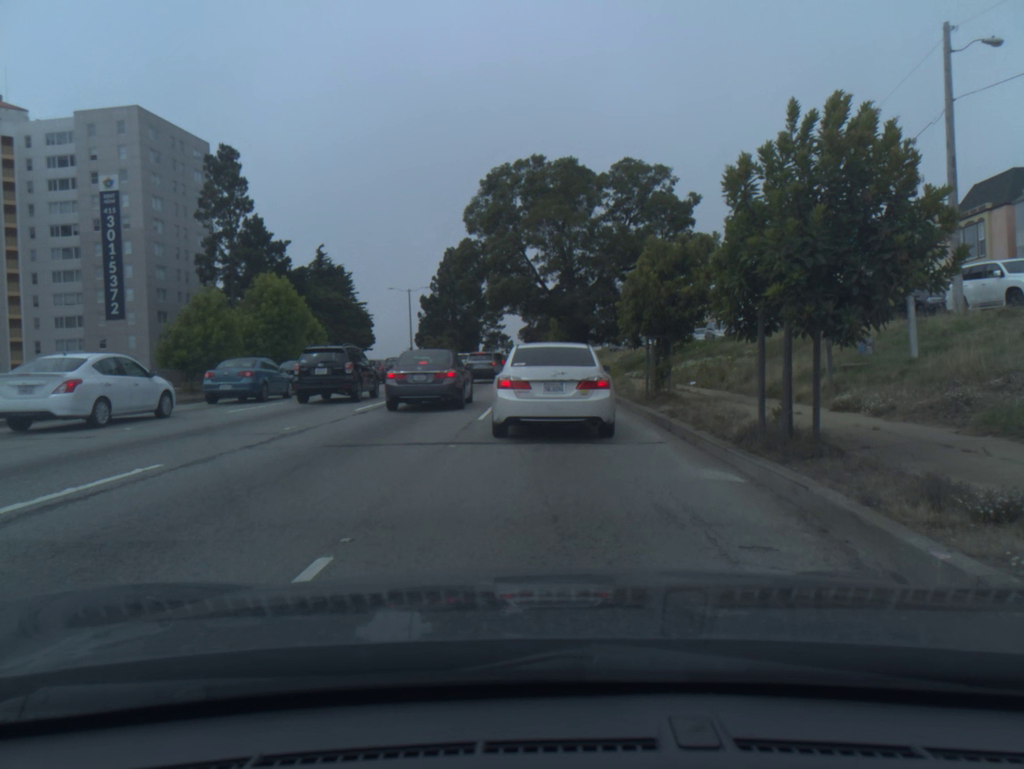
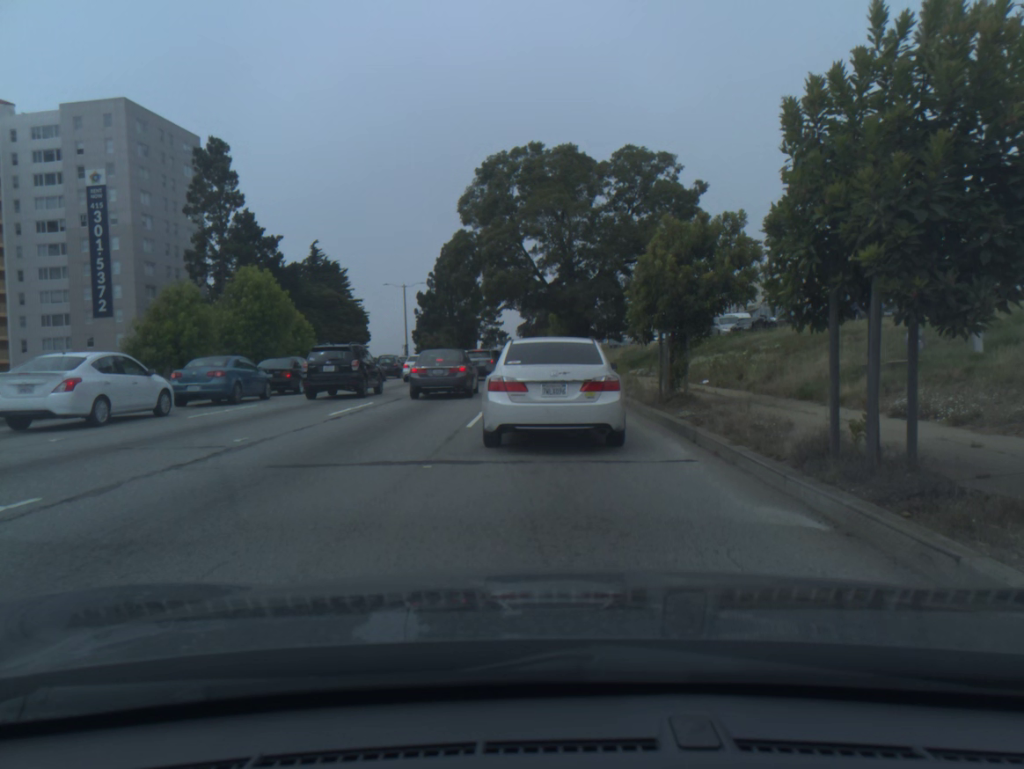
(0.0, +2.2) m; +1°
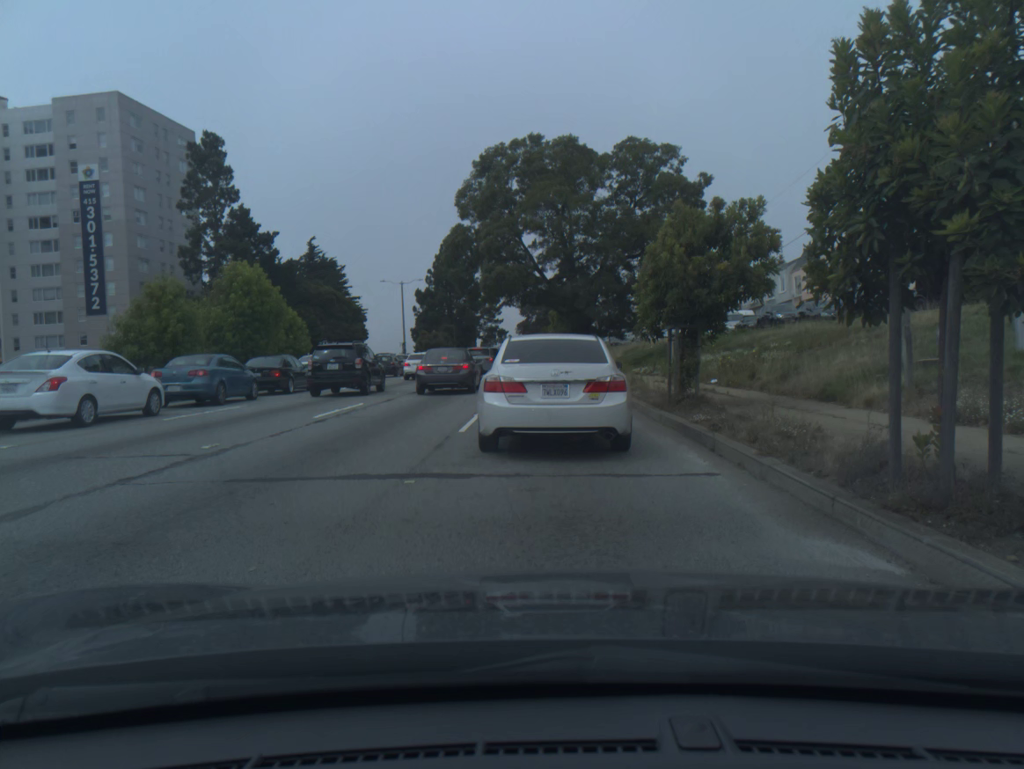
(0.0, +1.1) m; 0°
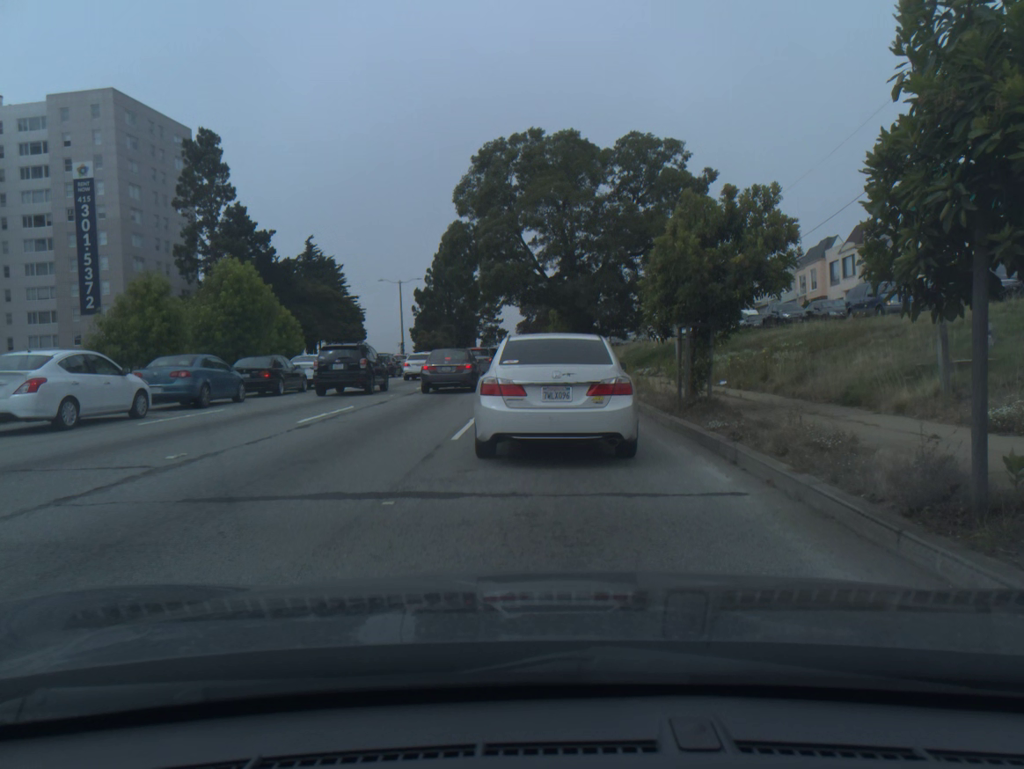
(0.0, +1.0) m; -1°
